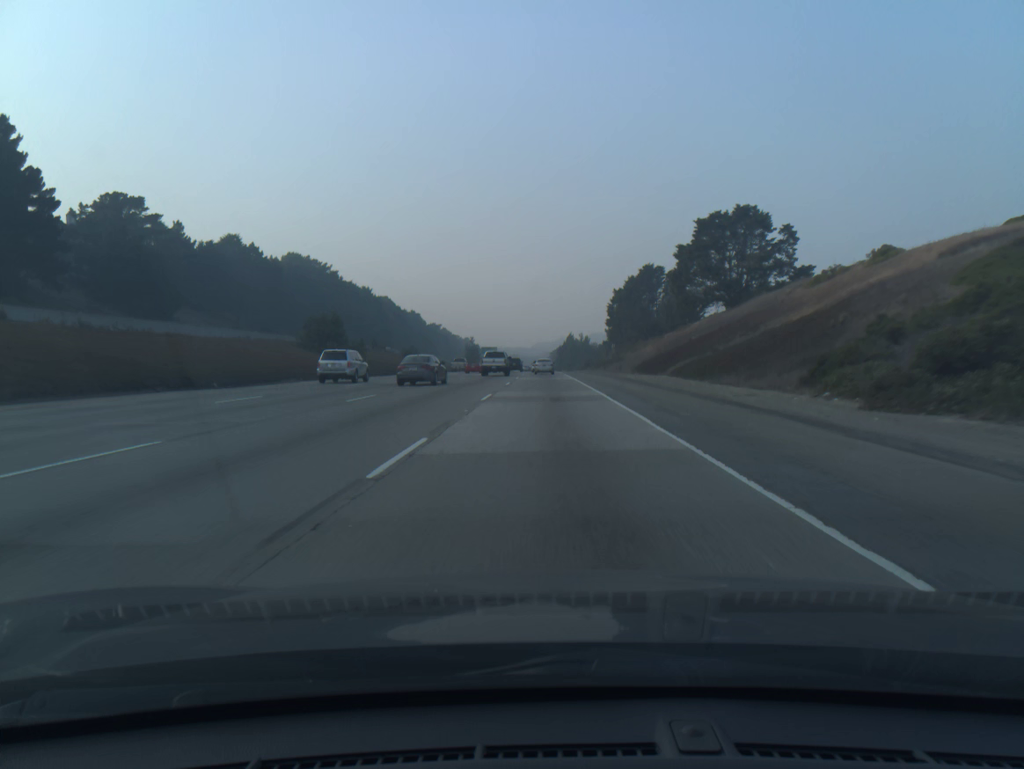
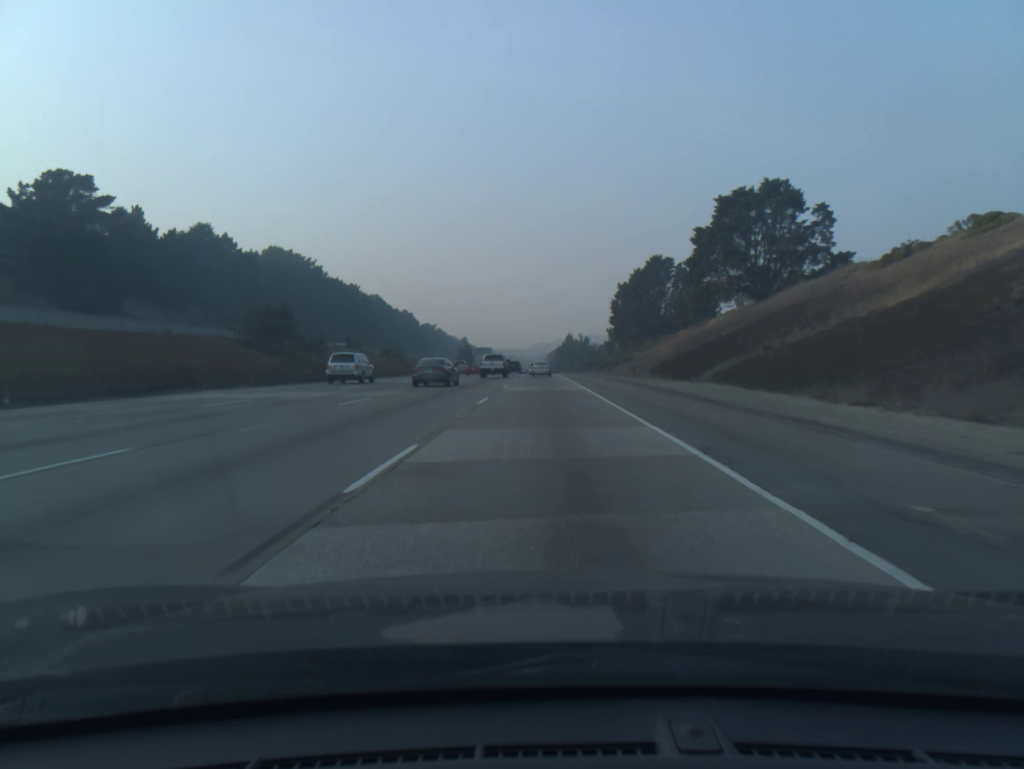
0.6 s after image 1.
(0.0, +15.3) m; 0°
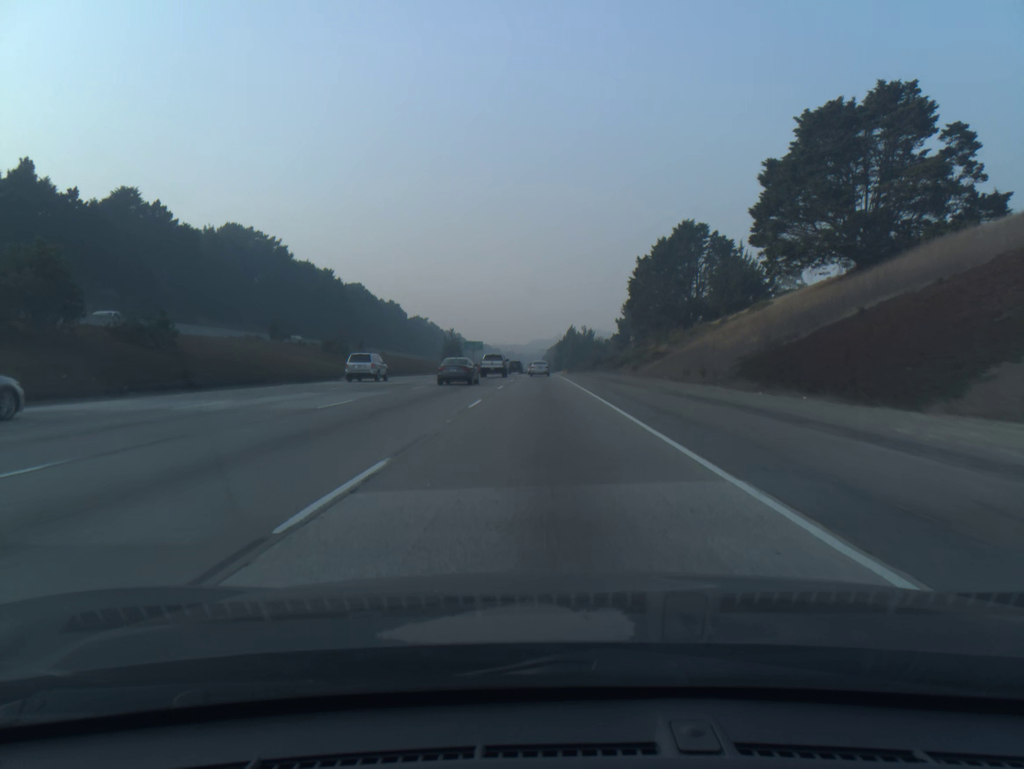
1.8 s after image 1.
(+0.1, +30.8) m; 0°
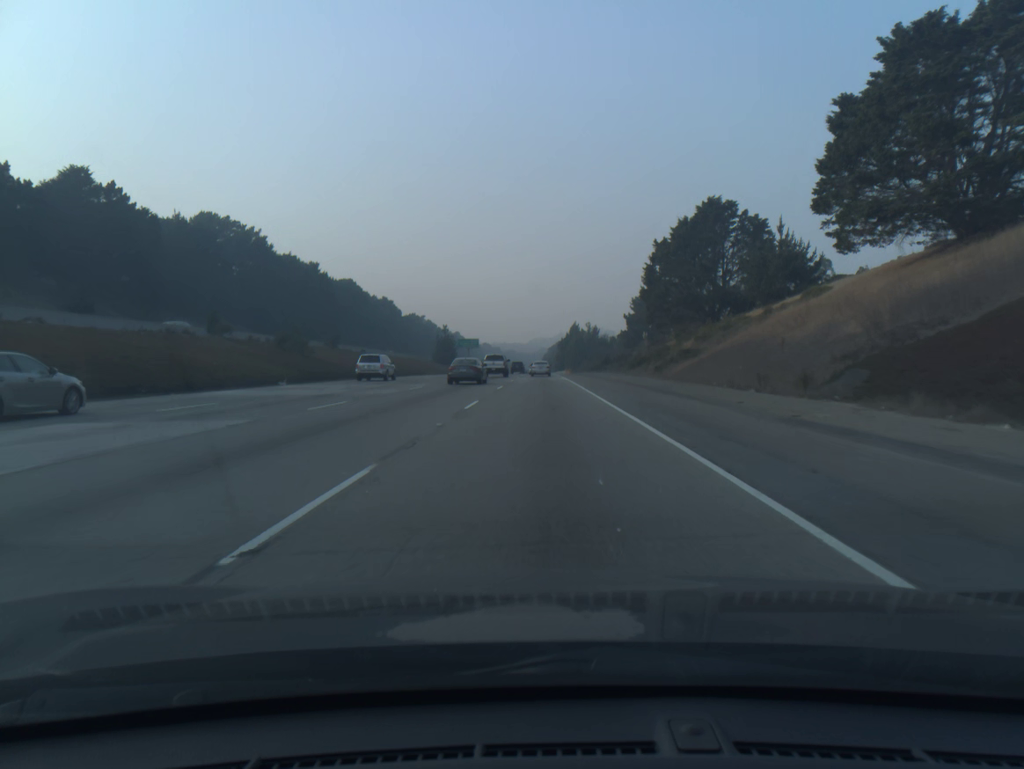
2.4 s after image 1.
(0.0, +15.4) m; 0°
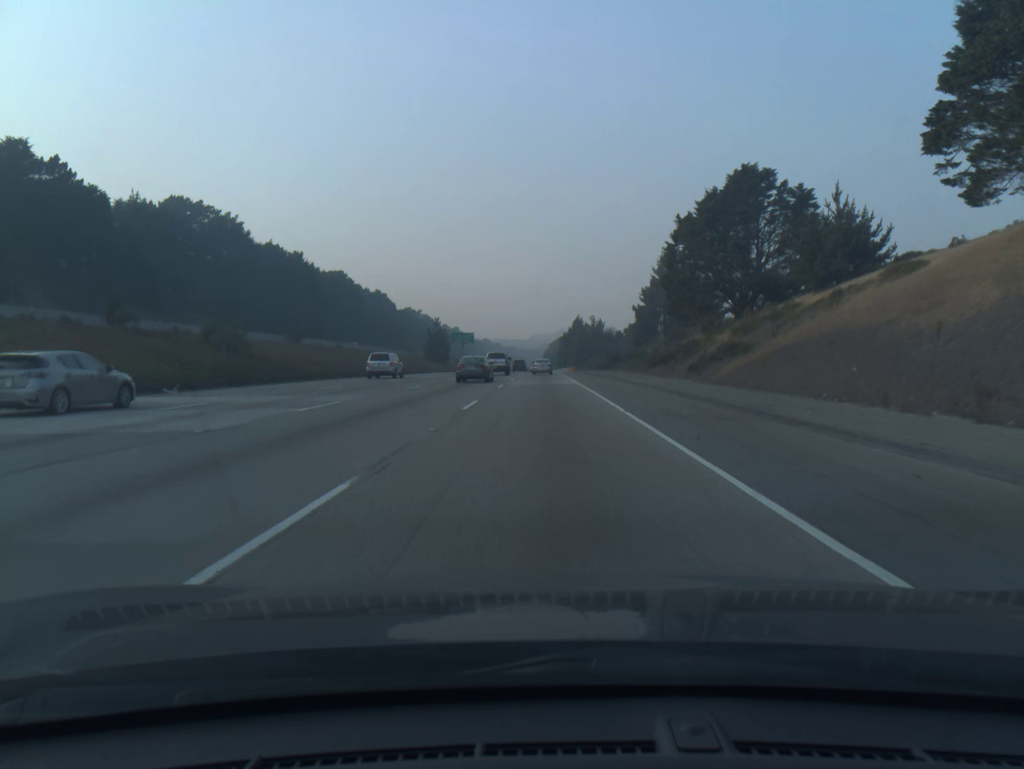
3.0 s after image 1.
(0.0, +15.5) m; 0°
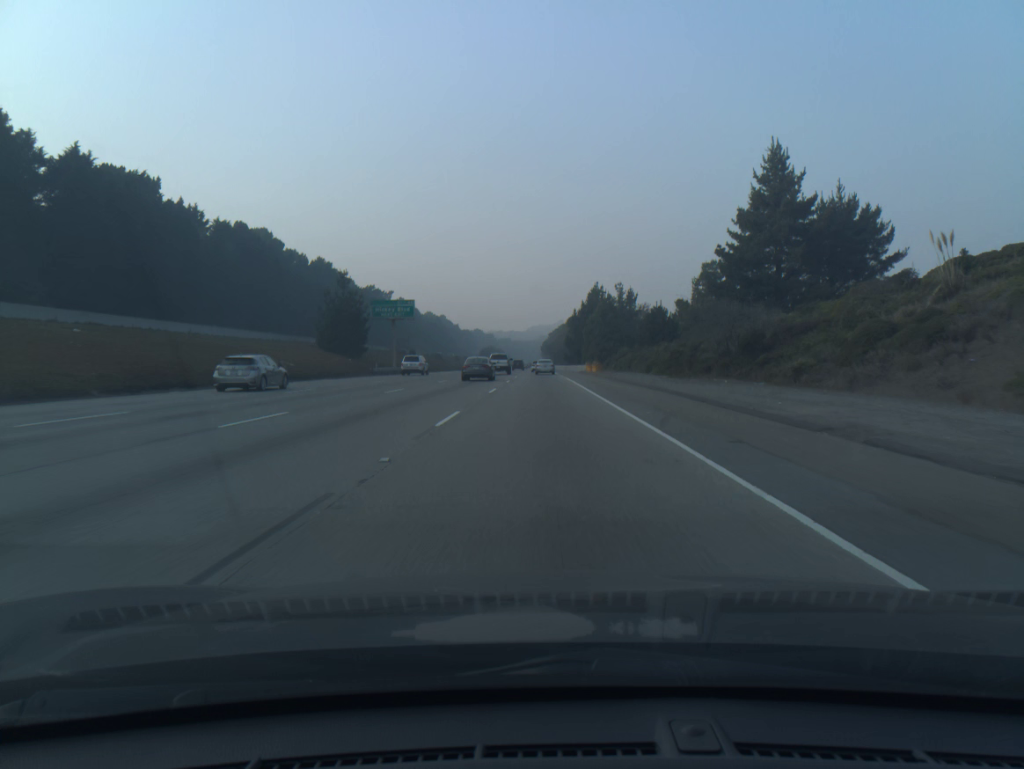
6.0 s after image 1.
(0.0, +77.4) m; 0°
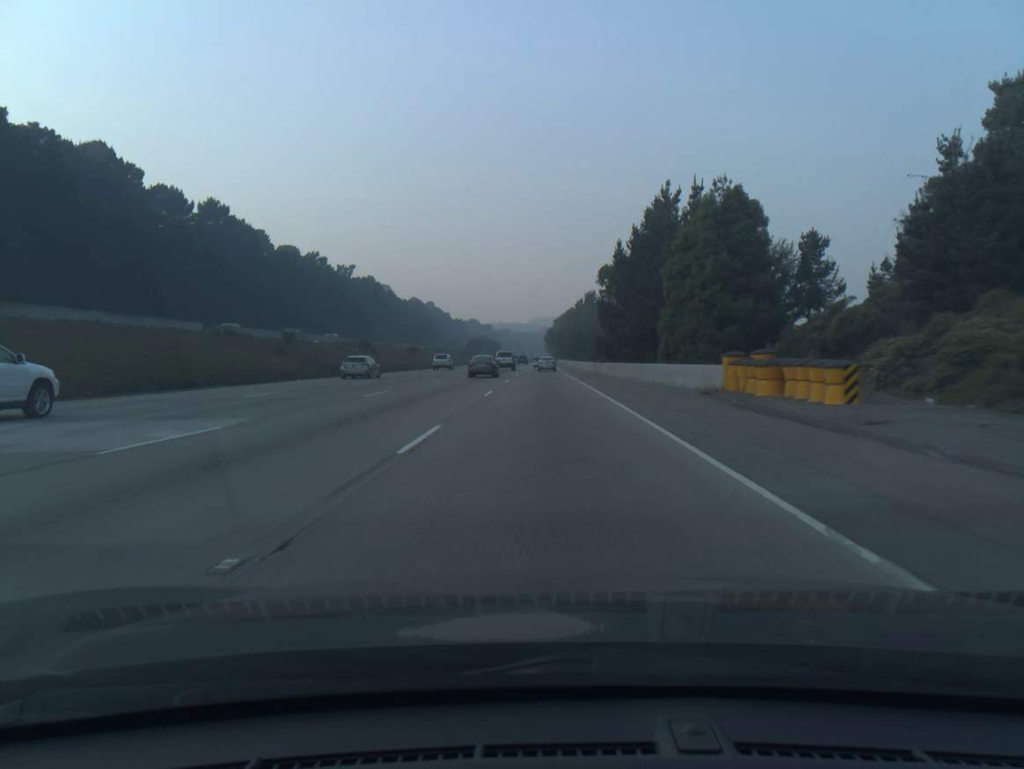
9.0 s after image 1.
(-0.3, +77.2) m; 0°
